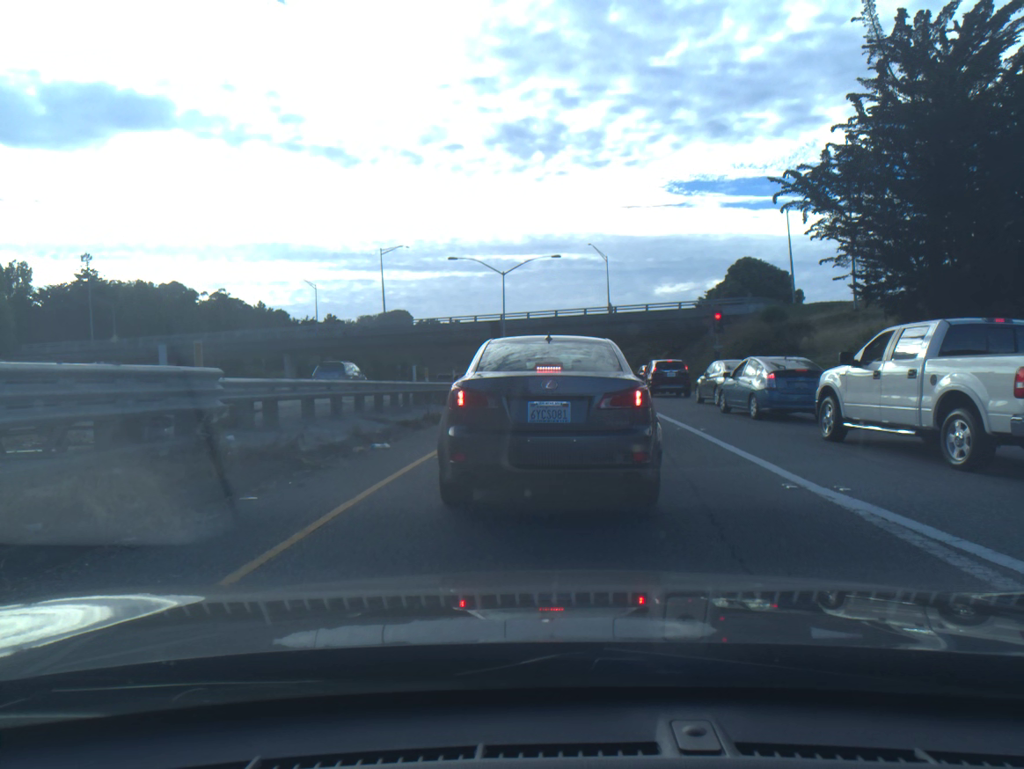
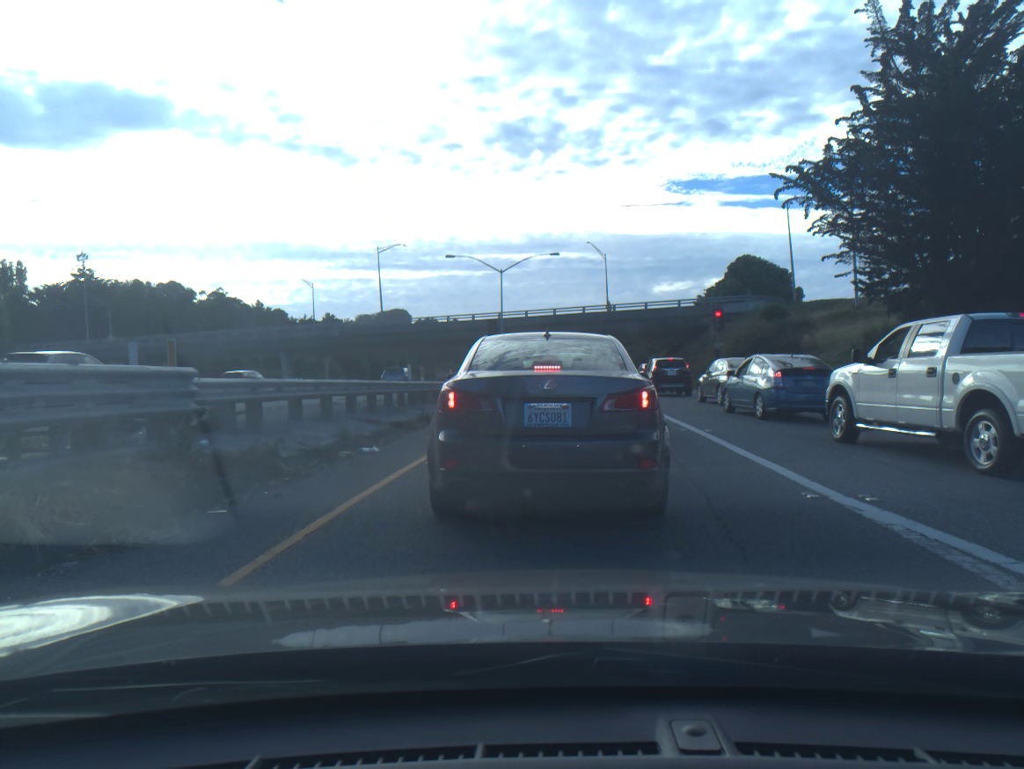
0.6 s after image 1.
(0.0, +0.6) m; 0°
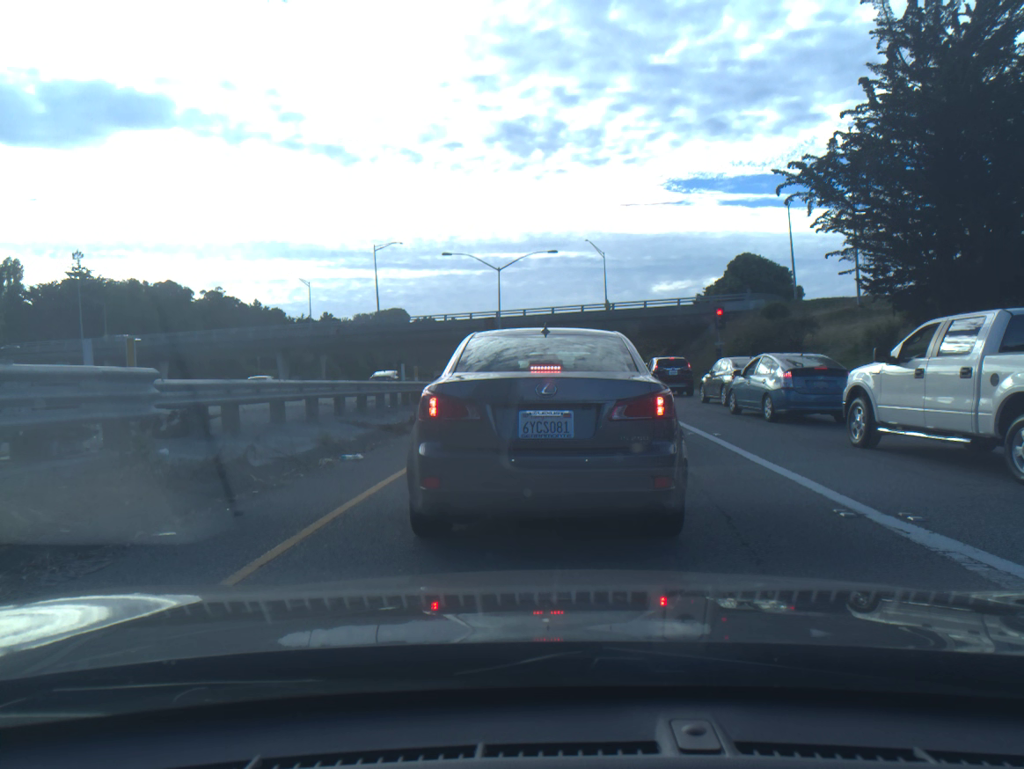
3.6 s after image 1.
(0.0, +0.9) m; 0°
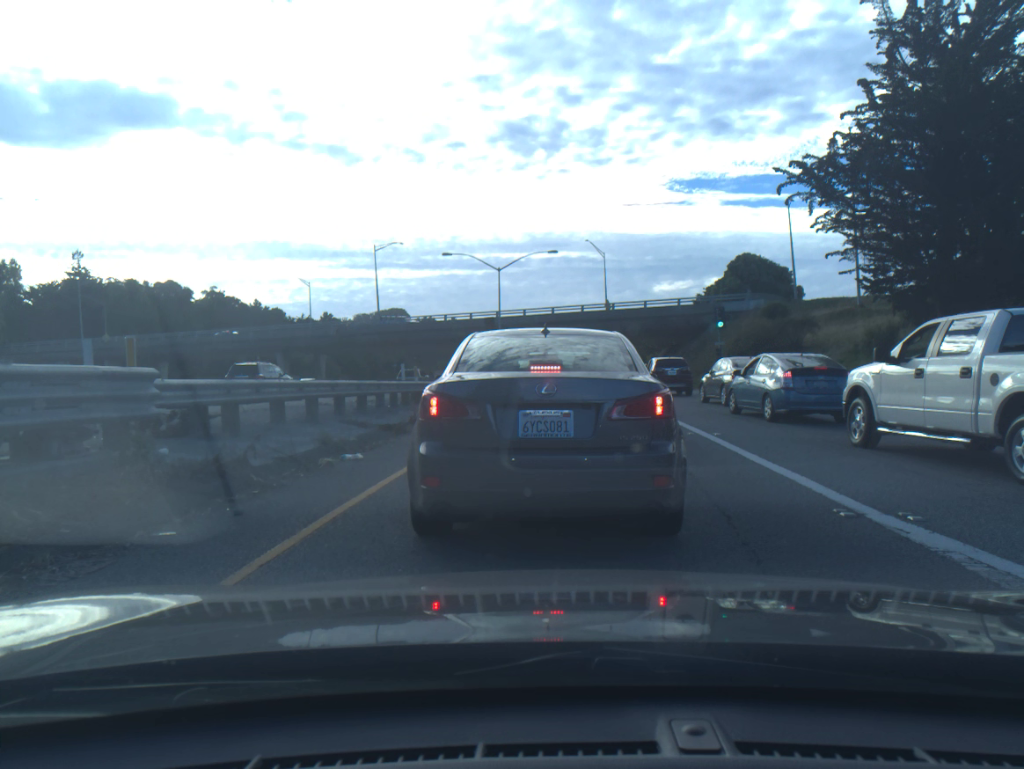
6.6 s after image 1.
(0.0, 0.0) m; 0°
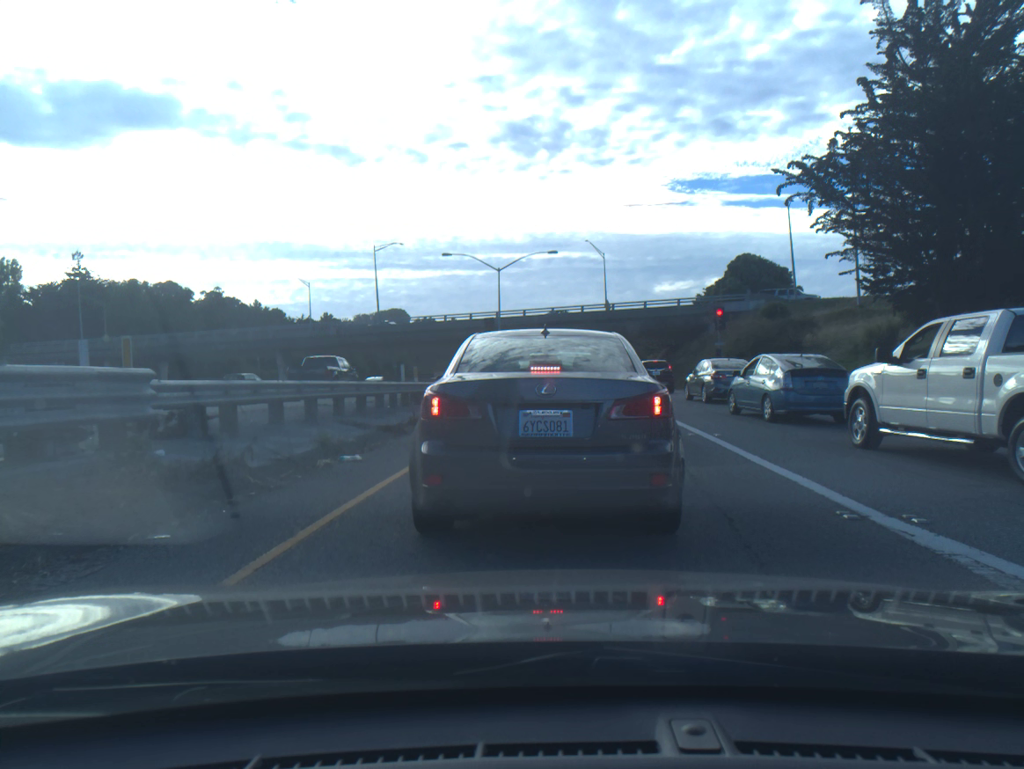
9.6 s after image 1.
(-0.1, +0.1) m; 0°
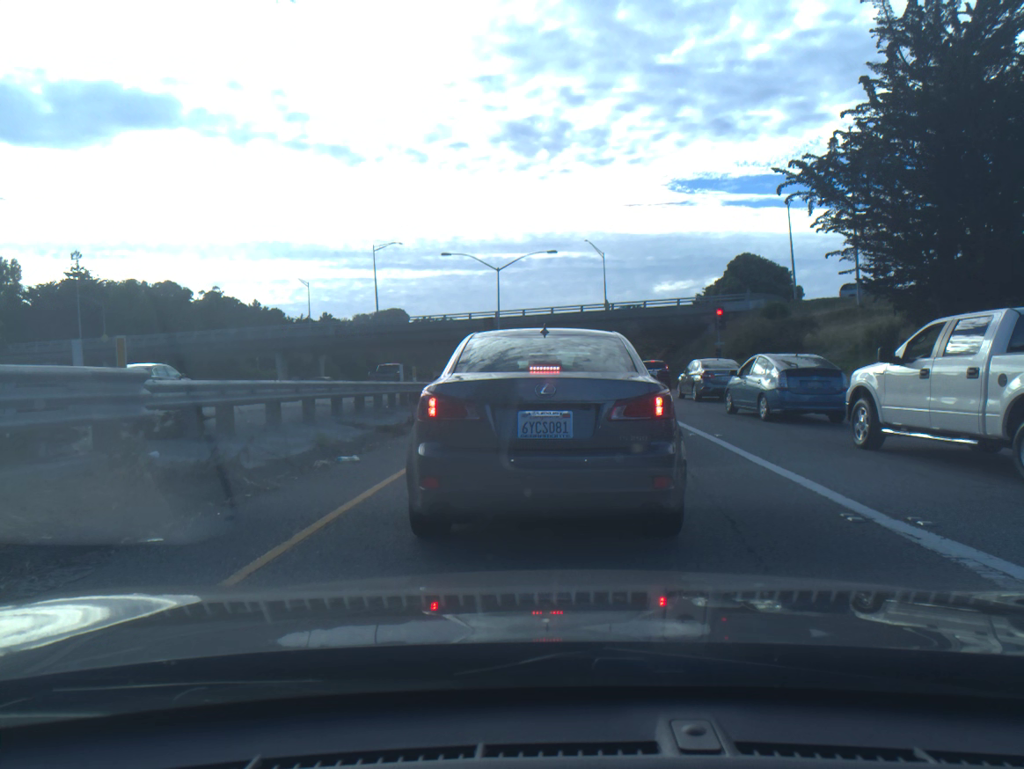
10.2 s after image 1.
(0.0, +0.1) m; 0°
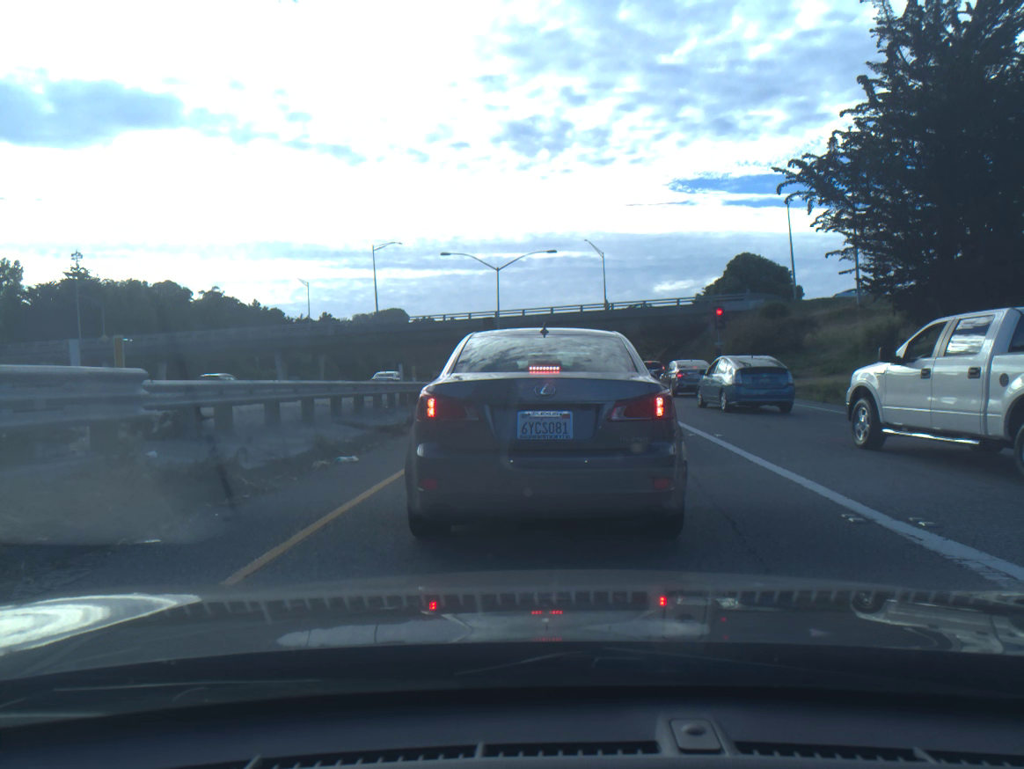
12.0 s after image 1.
(0.0, 0.0) m; 0°
